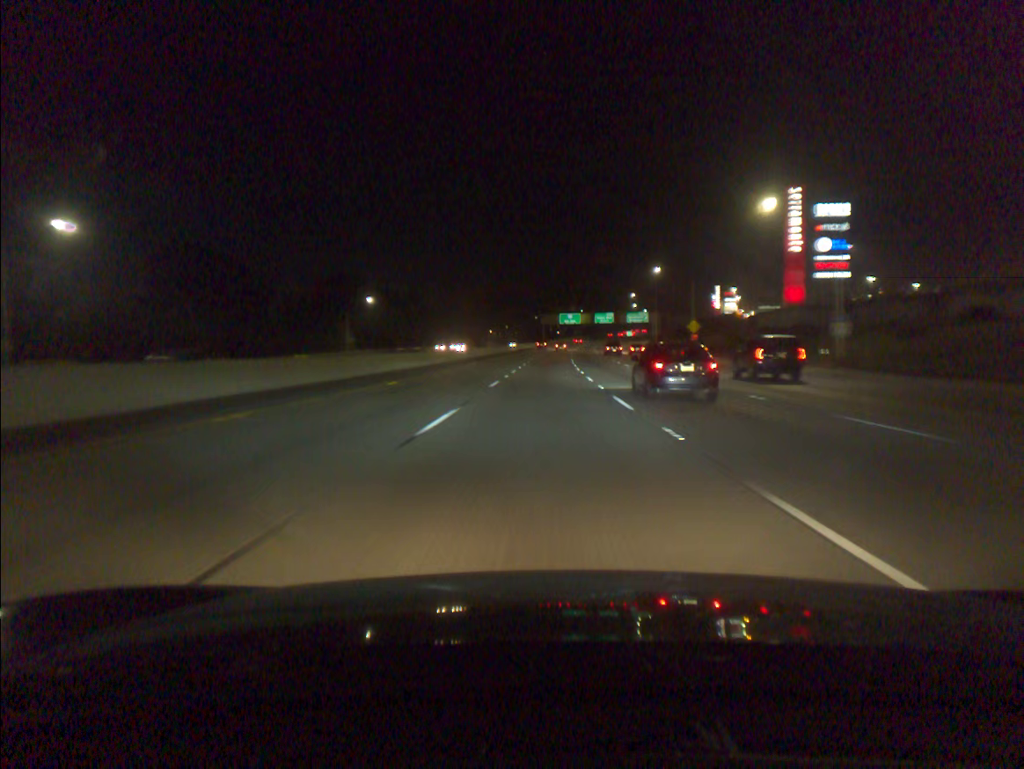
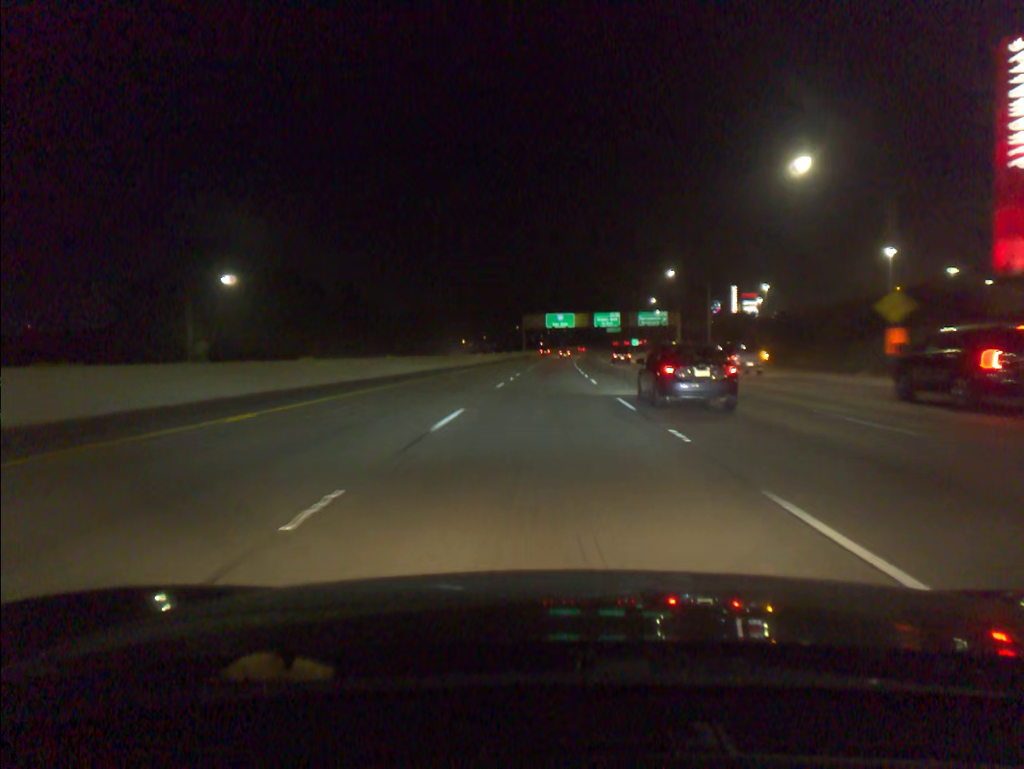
(+0.6, +58.1) m; +1°
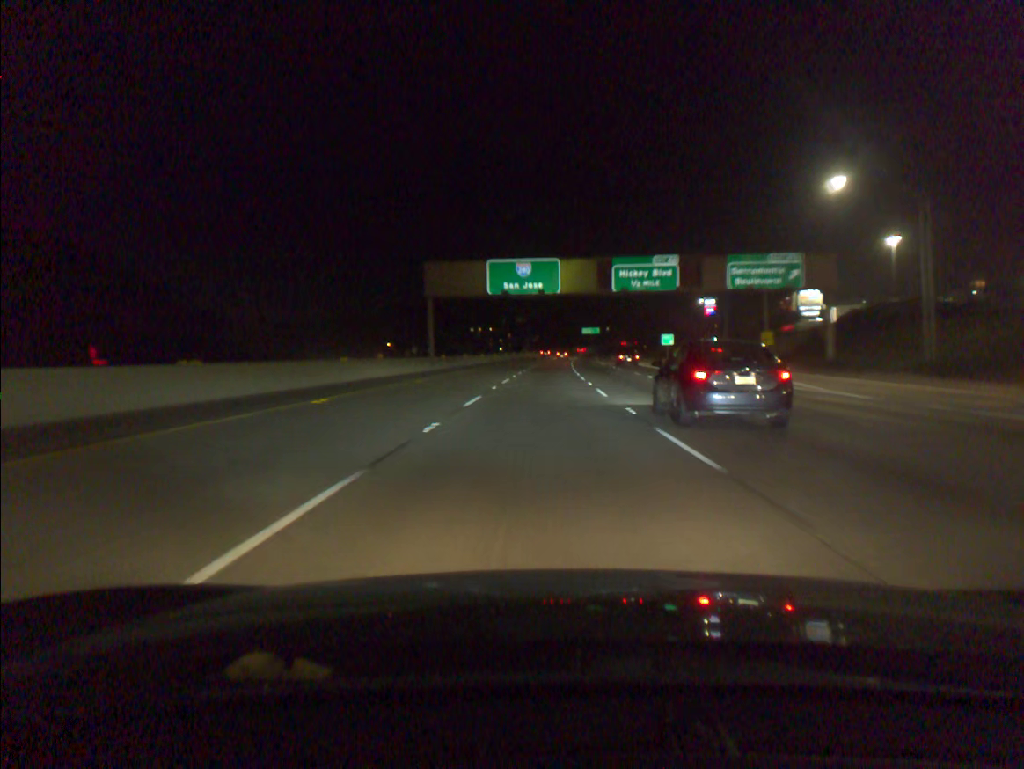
(+2.3, +96.4) m; +3°
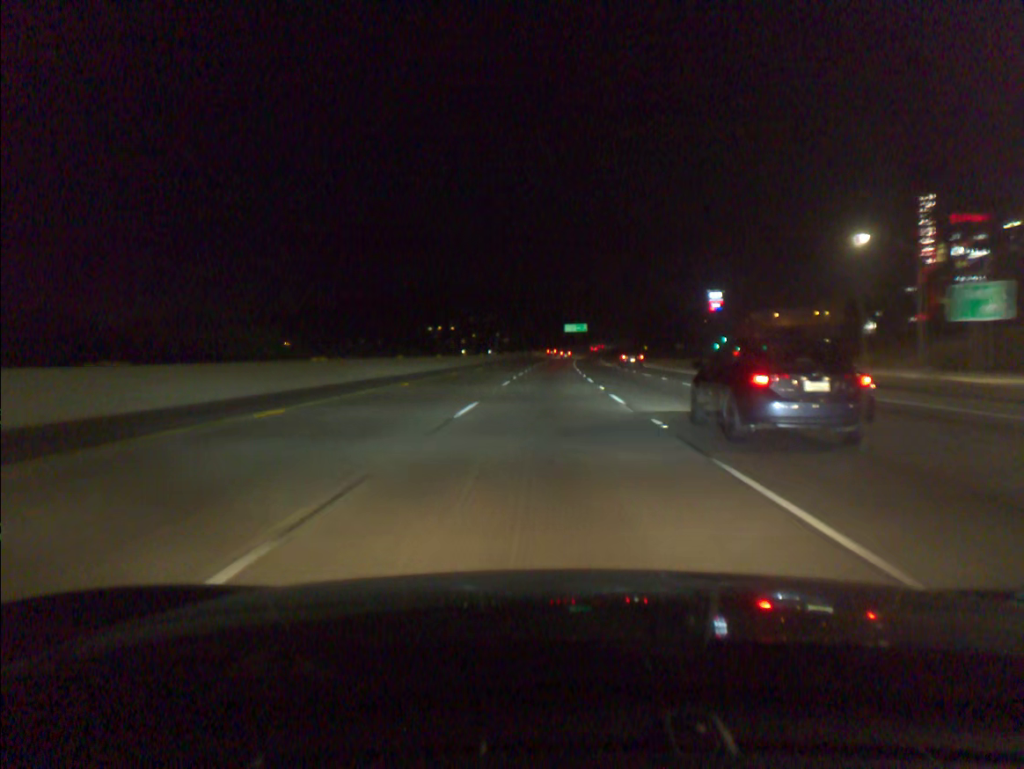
(+1.2, +76.9) m; +2°
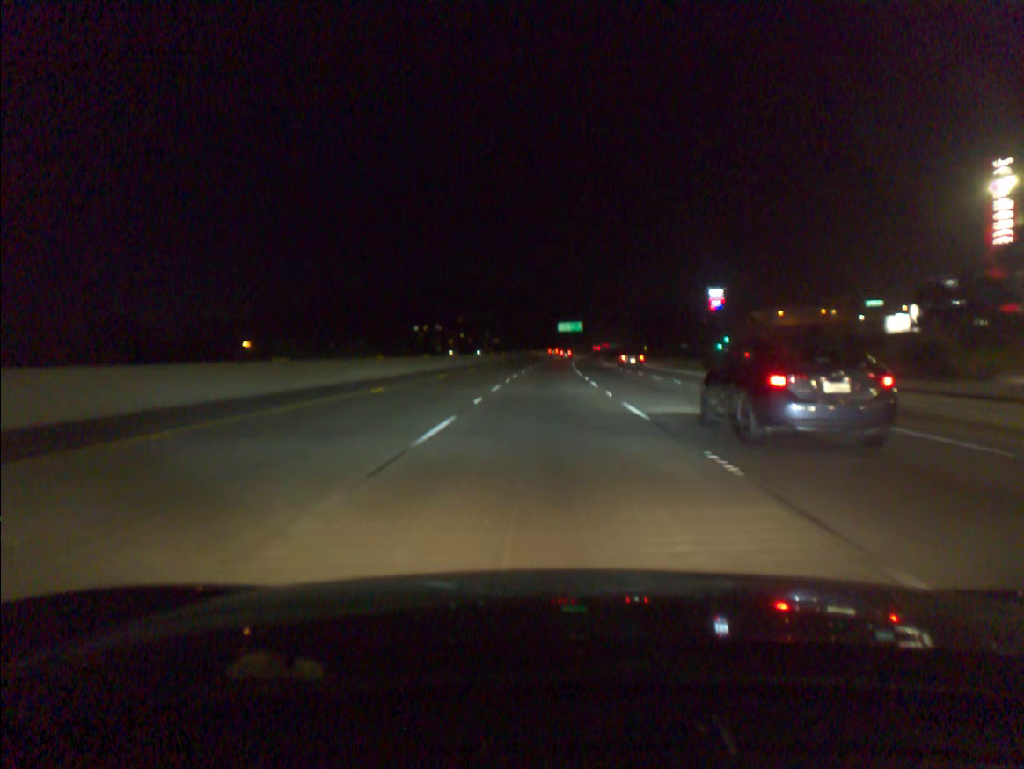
(+0.1, +19.3) m; +1°
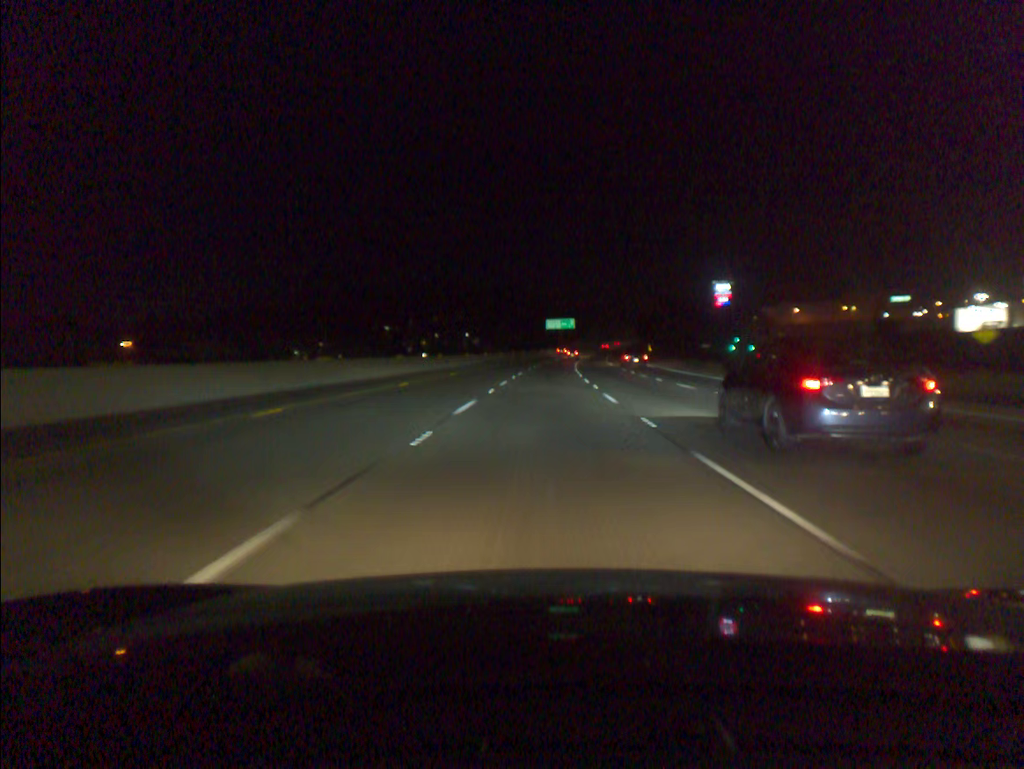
(+0.4, +38.6) m; +1°
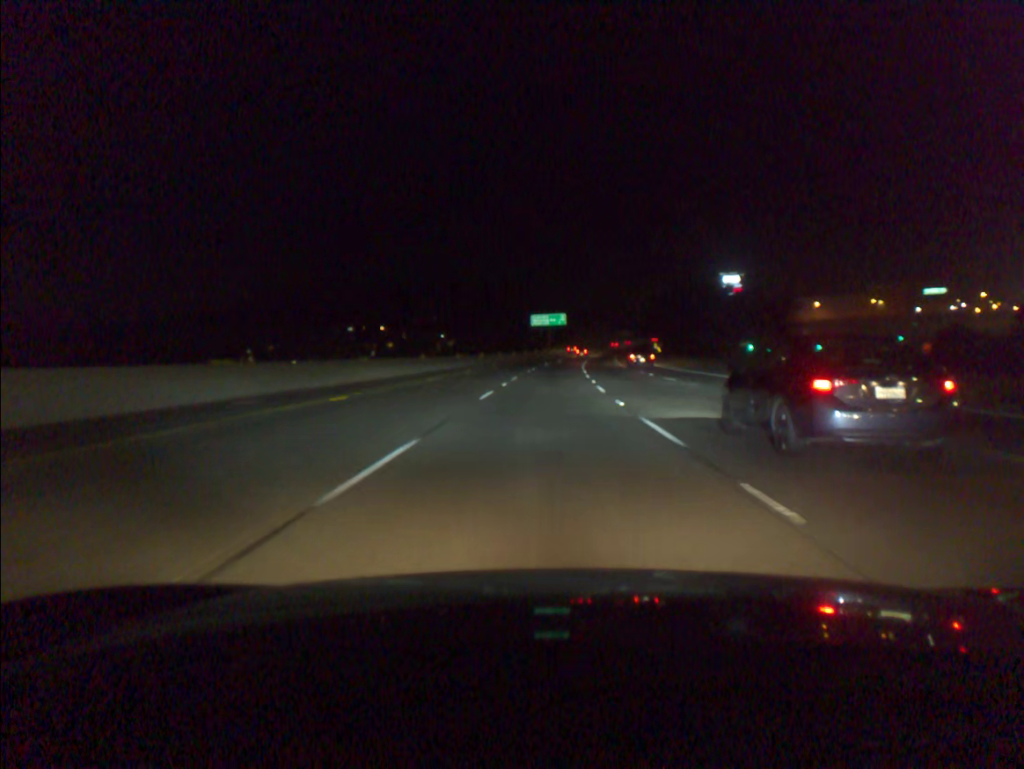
(+0.3, +38.7) m; +1°
